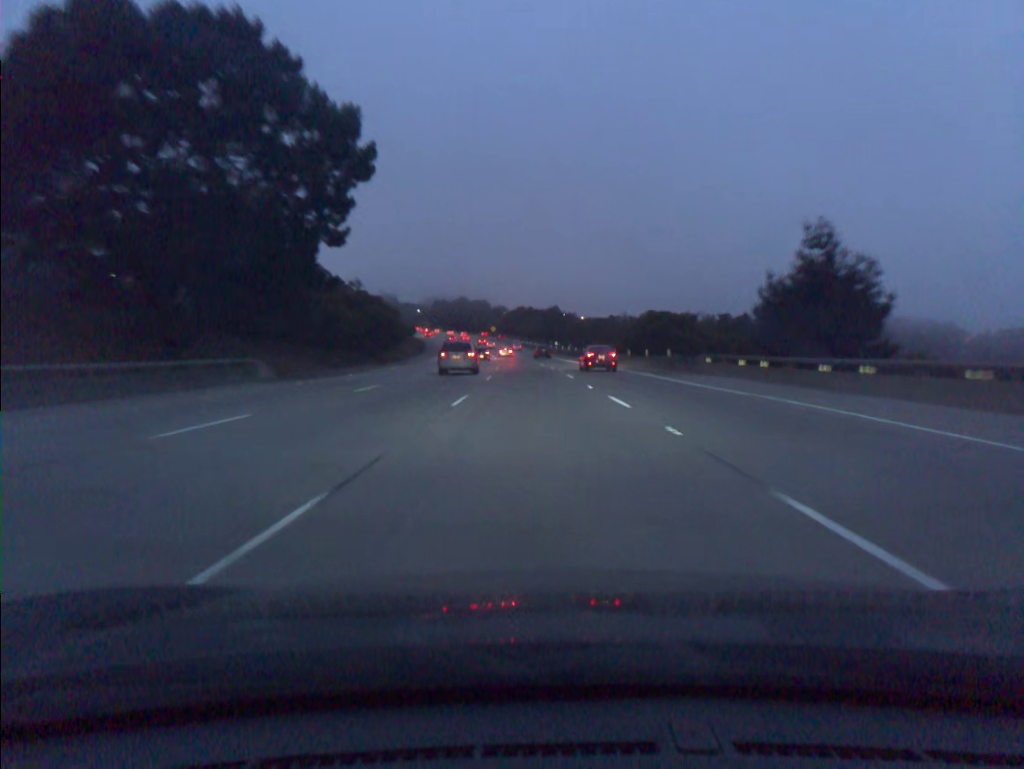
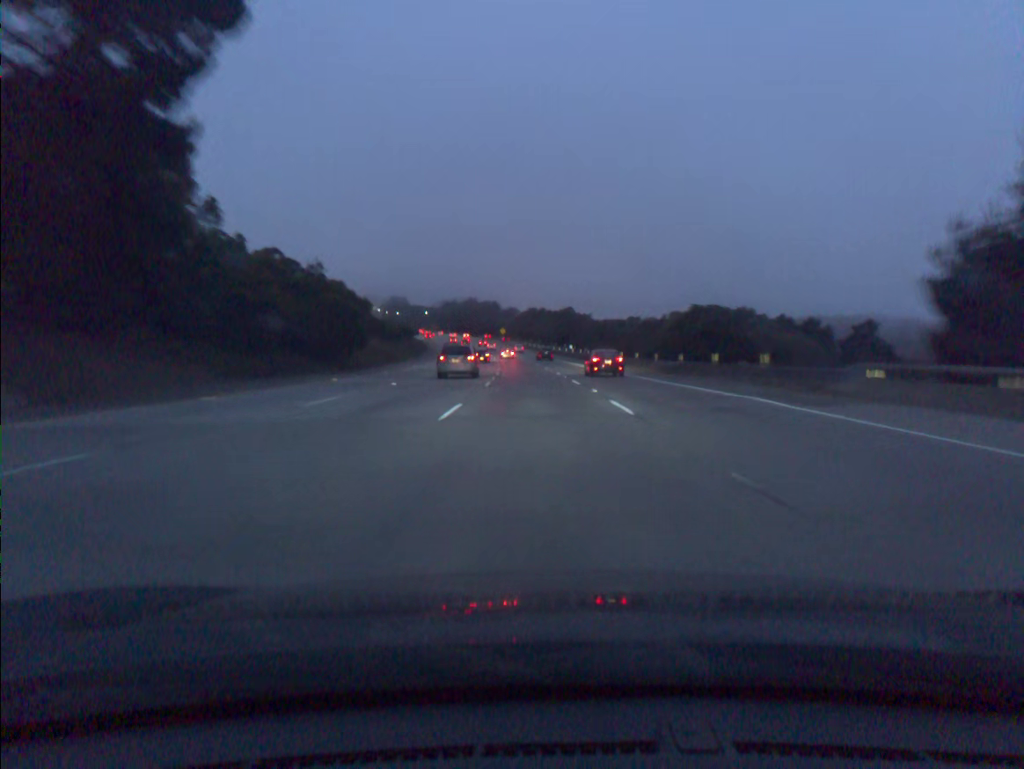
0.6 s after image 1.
(-0.2, +18.4) m; -1°
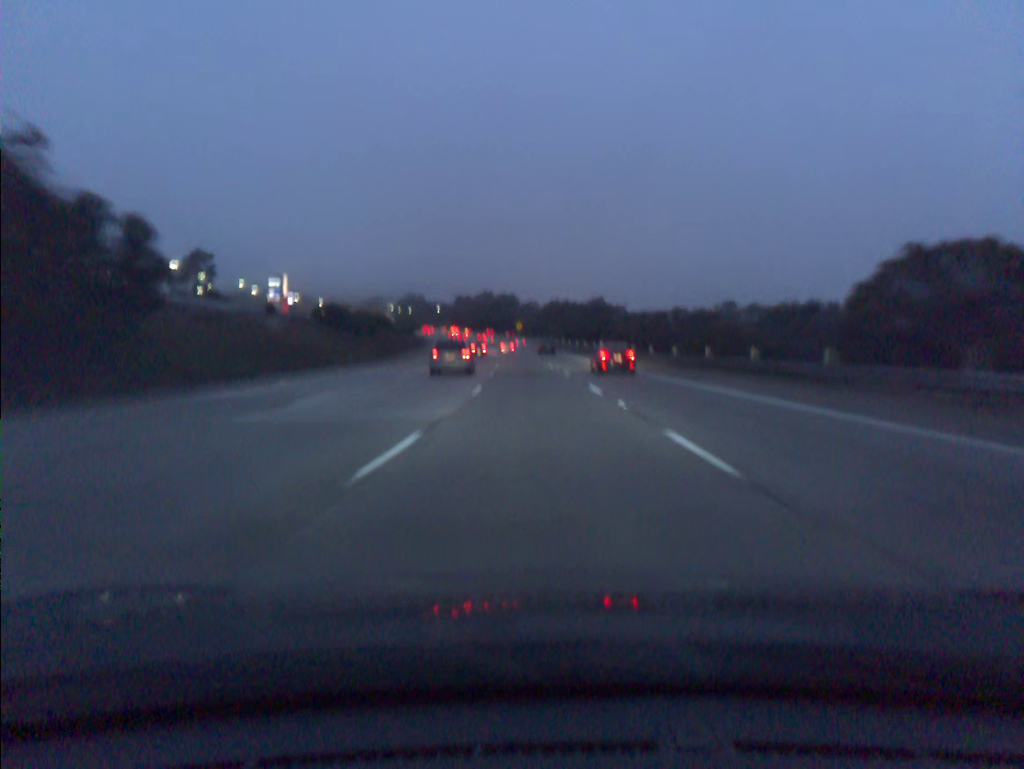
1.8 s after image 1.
(-0.5, +37.0) m; -2°
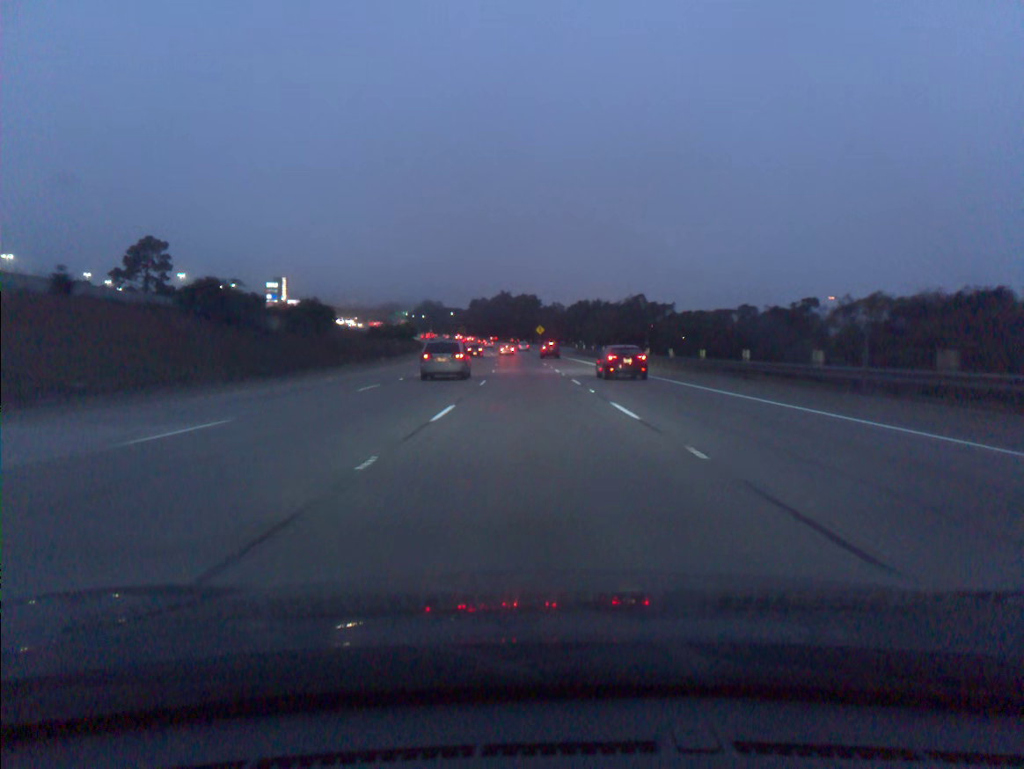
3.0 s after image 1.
(-0.5, +37.0) m; -2°
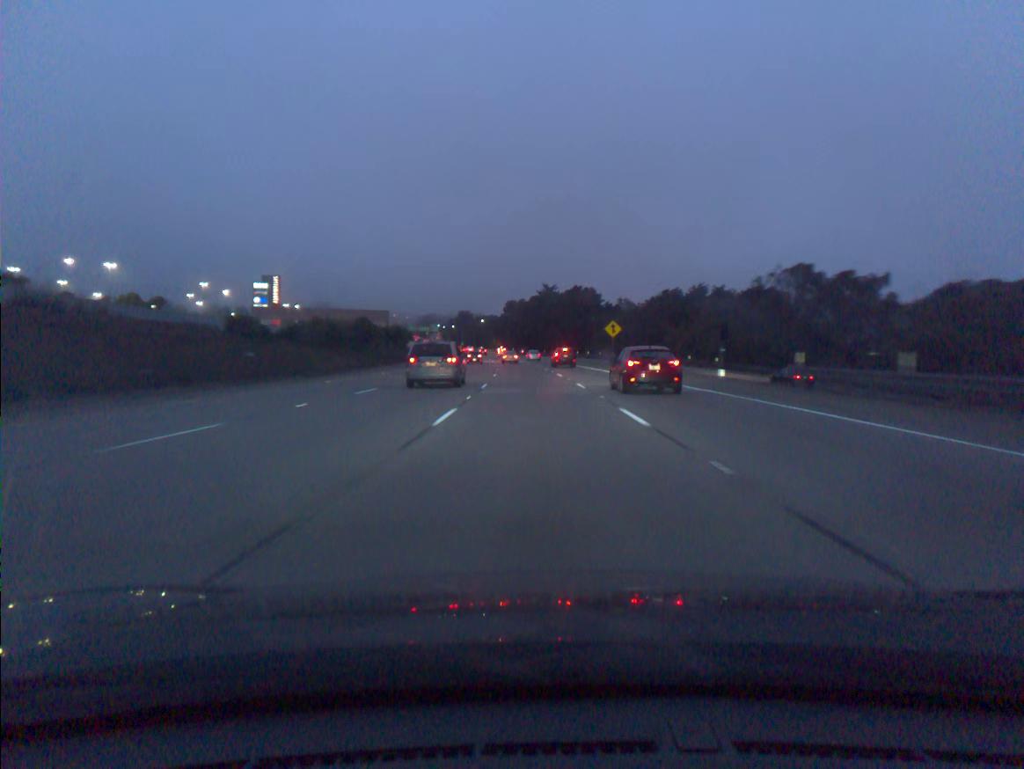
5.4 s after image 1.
(-2.4, +73.6) m; -4°
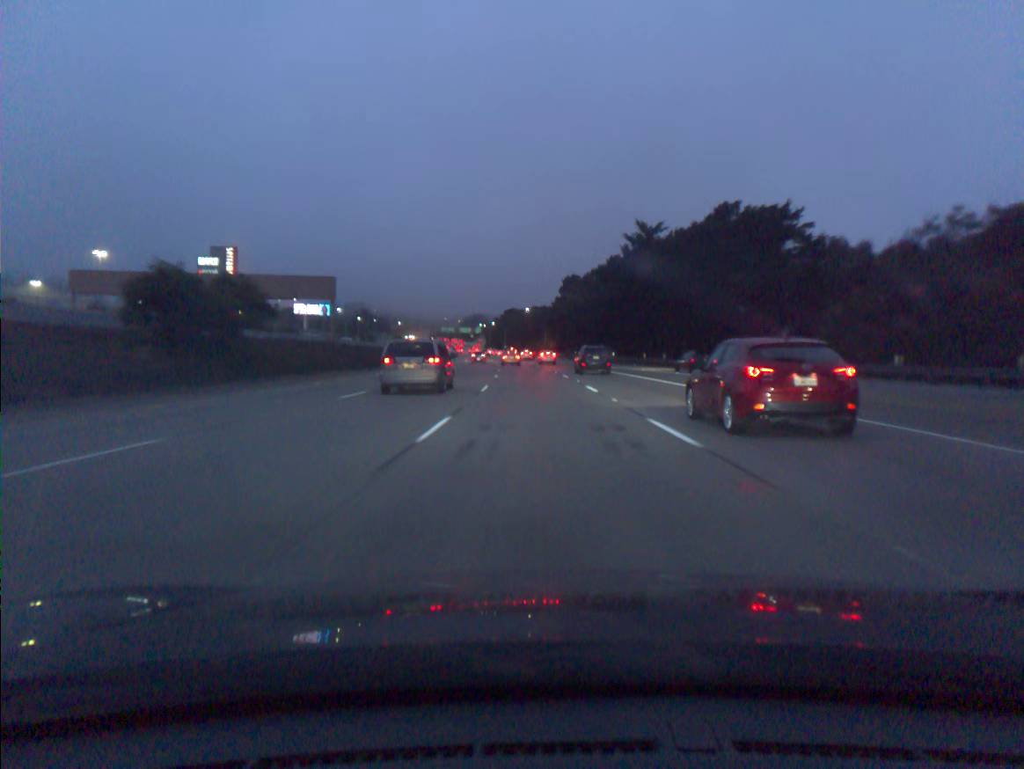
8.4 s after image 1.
(-3.5, +90.5) m; -4°
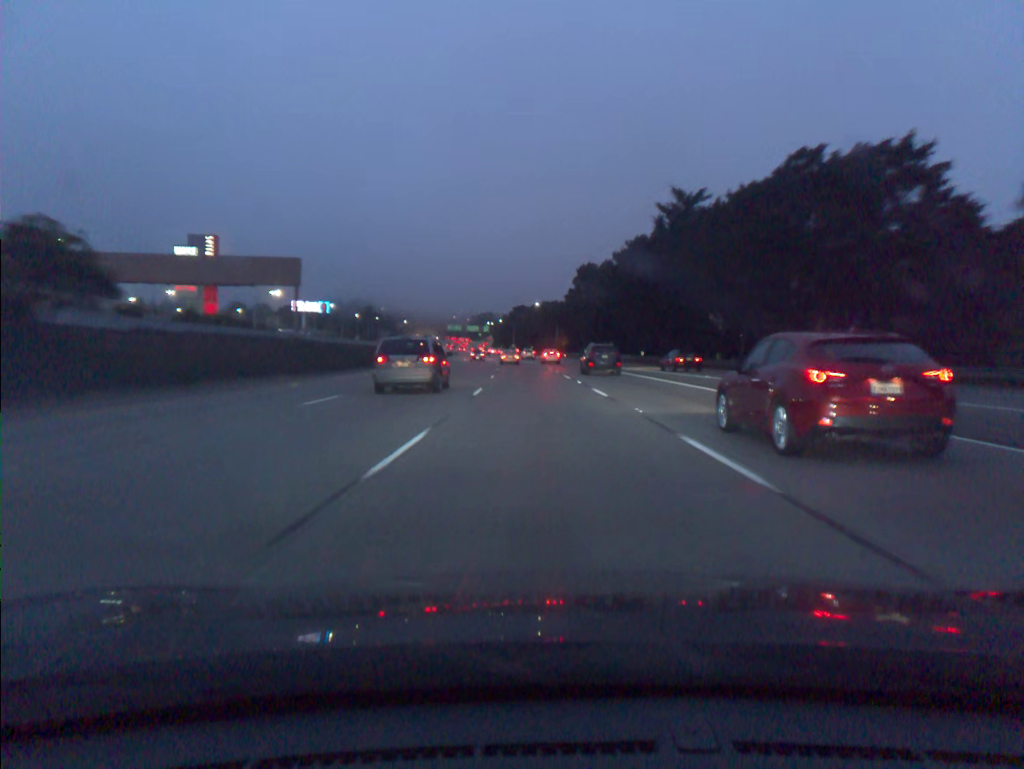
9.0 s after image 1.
(-0.1, +17.9) m; -1°
